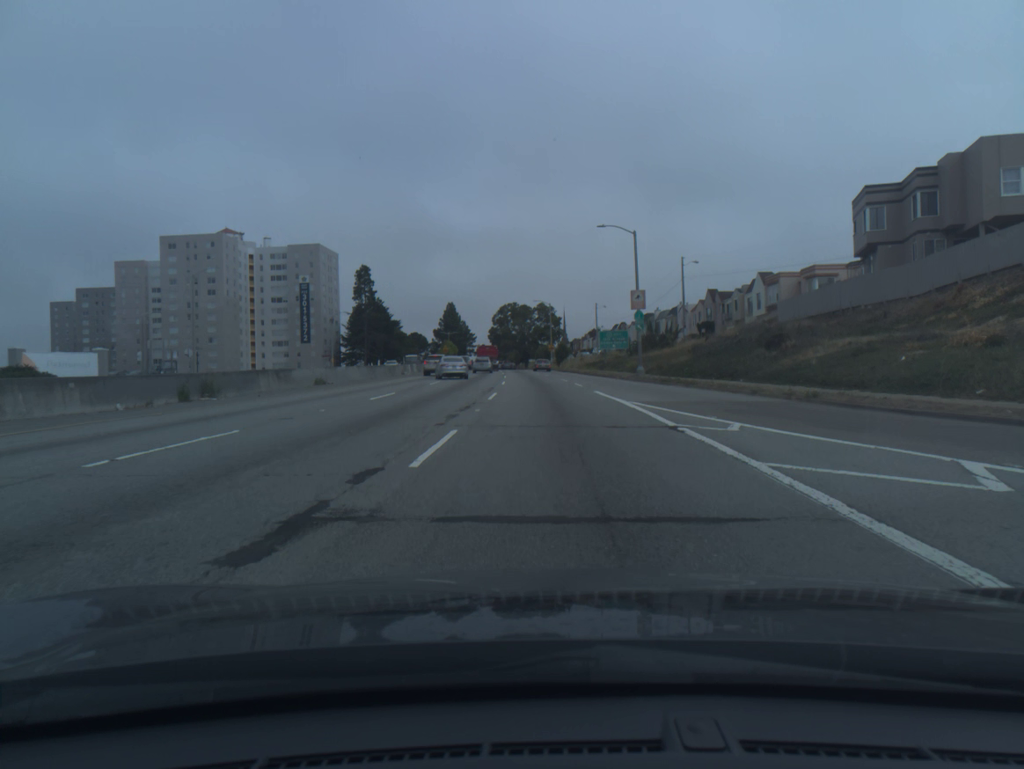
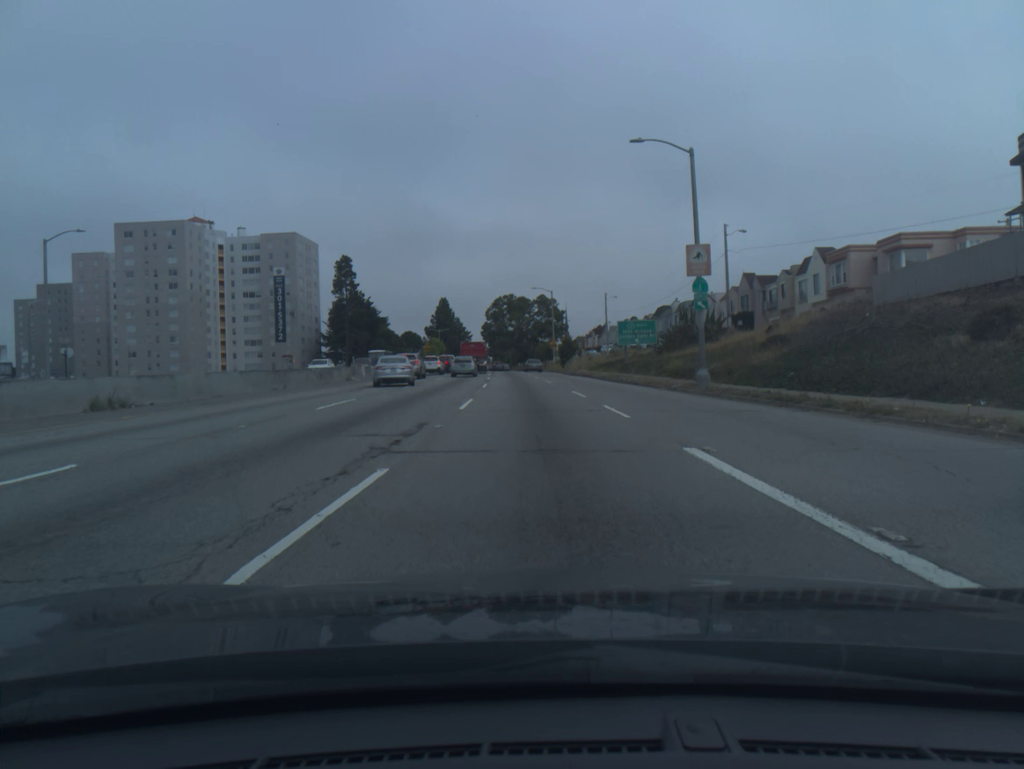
(0.0, +19.1) m; 0°
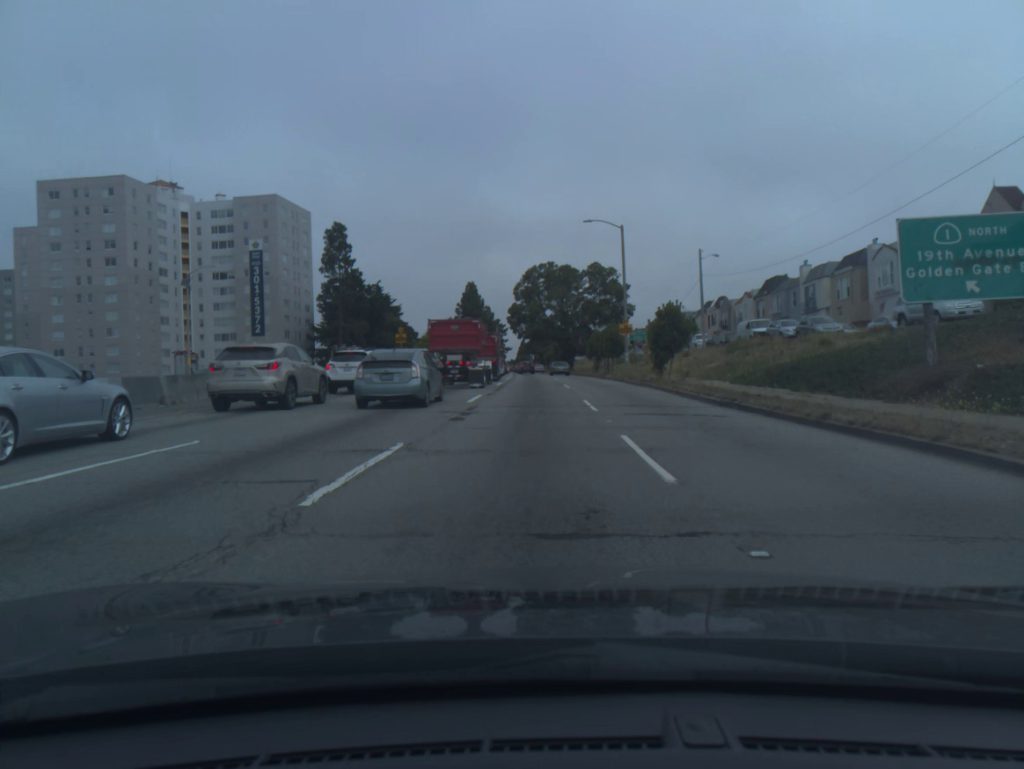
(-1.1, +42.0) m; -3°
